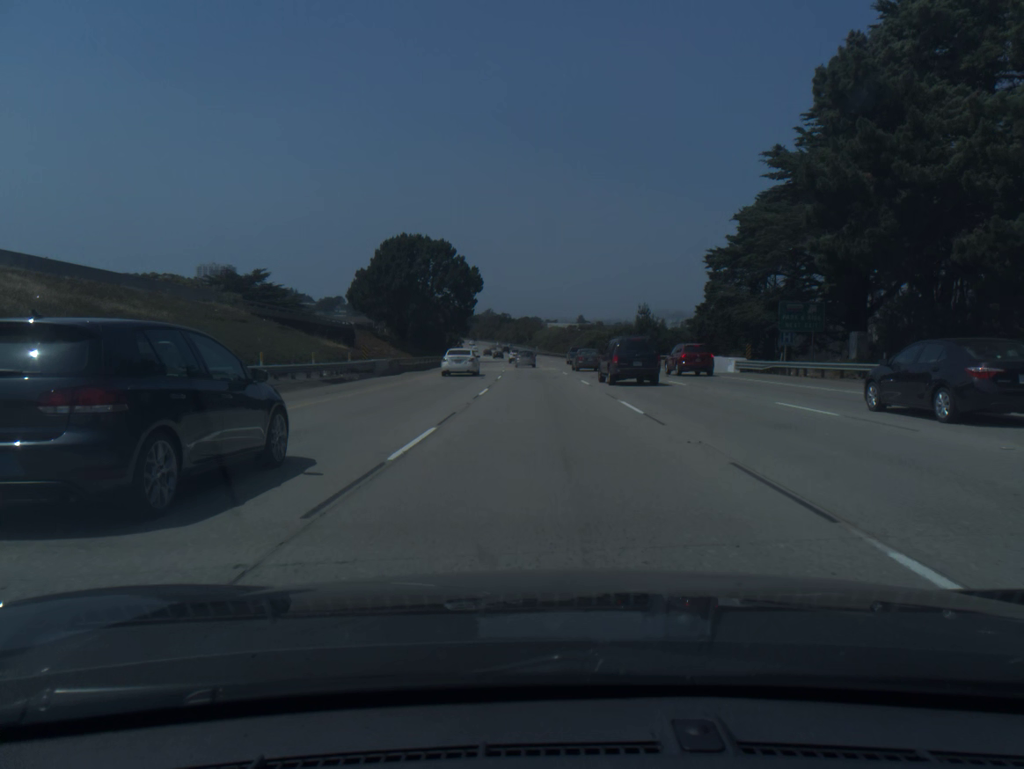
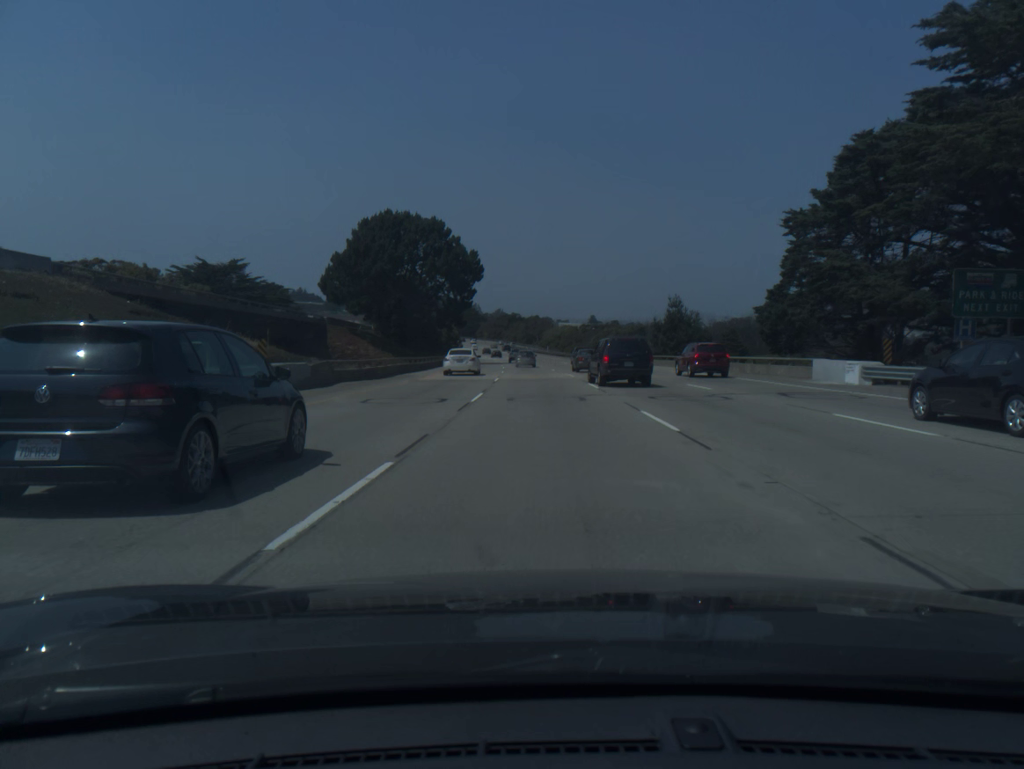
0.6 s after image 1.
(-0.1, +18.1) m; -1°
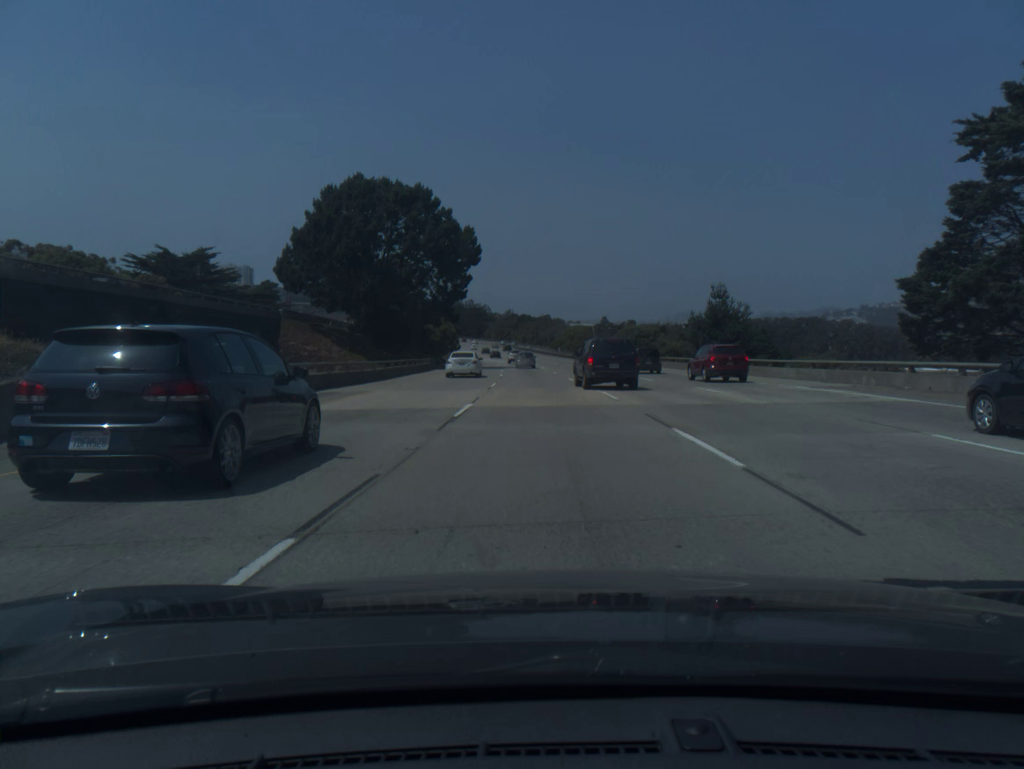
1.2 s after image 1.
(-0.1, +18.2) m; -1°
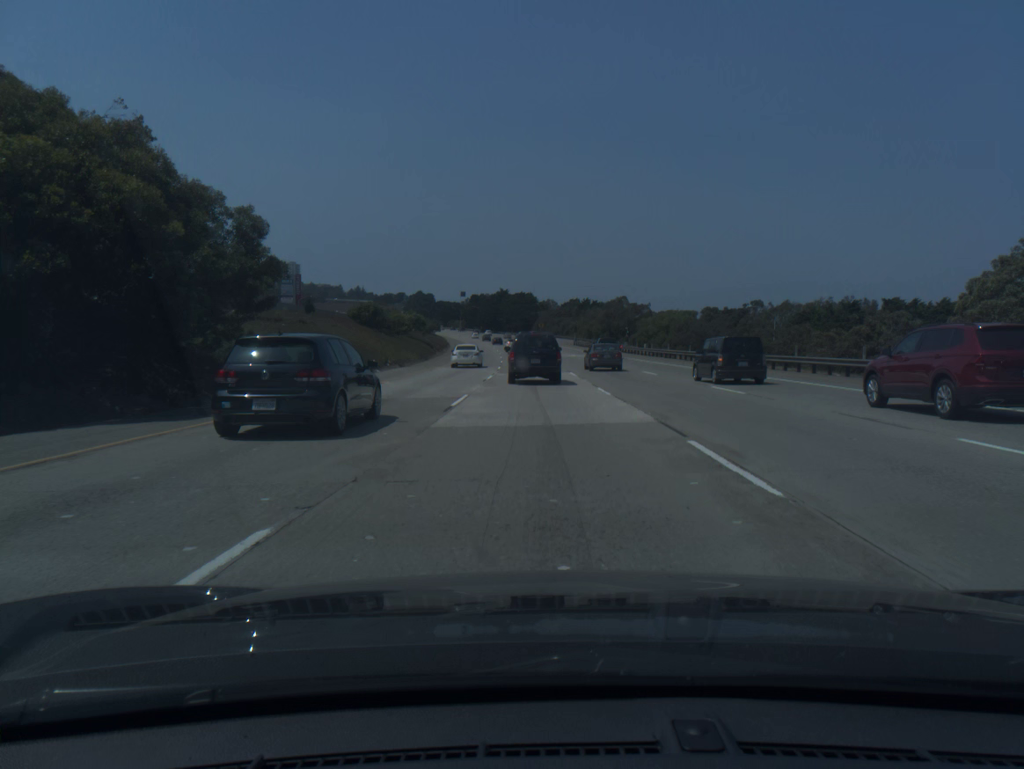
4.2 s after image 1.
(-3.1, +90.9) m; -4°
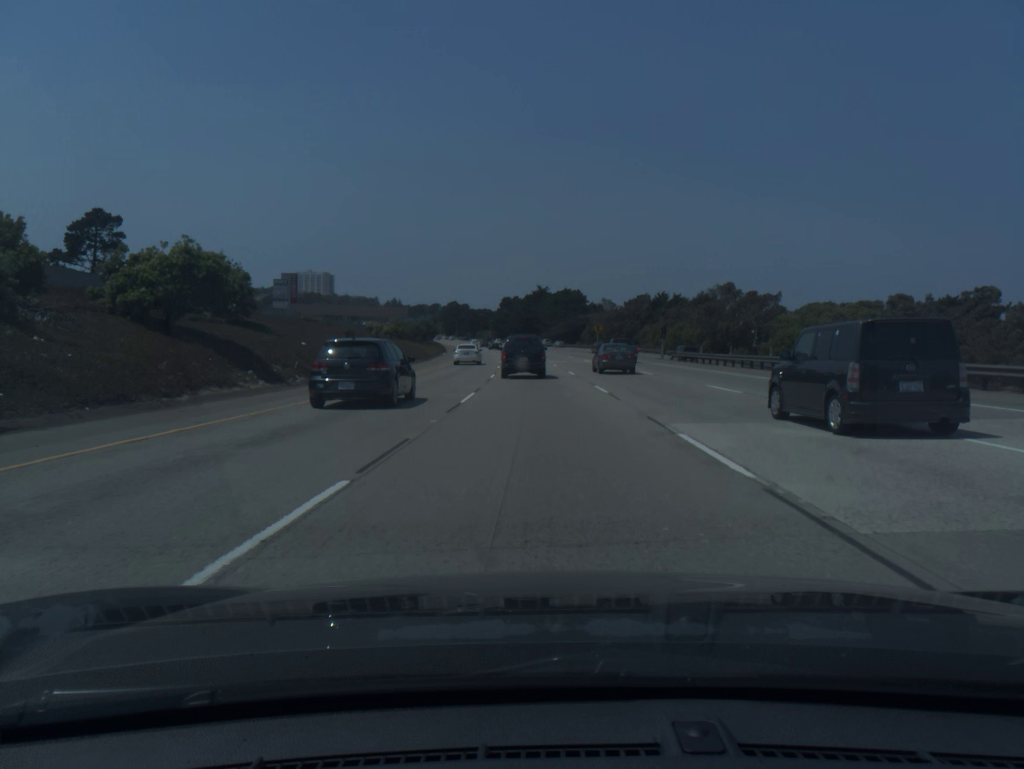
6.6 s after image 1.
(-2.1, +71.6) m; -3°
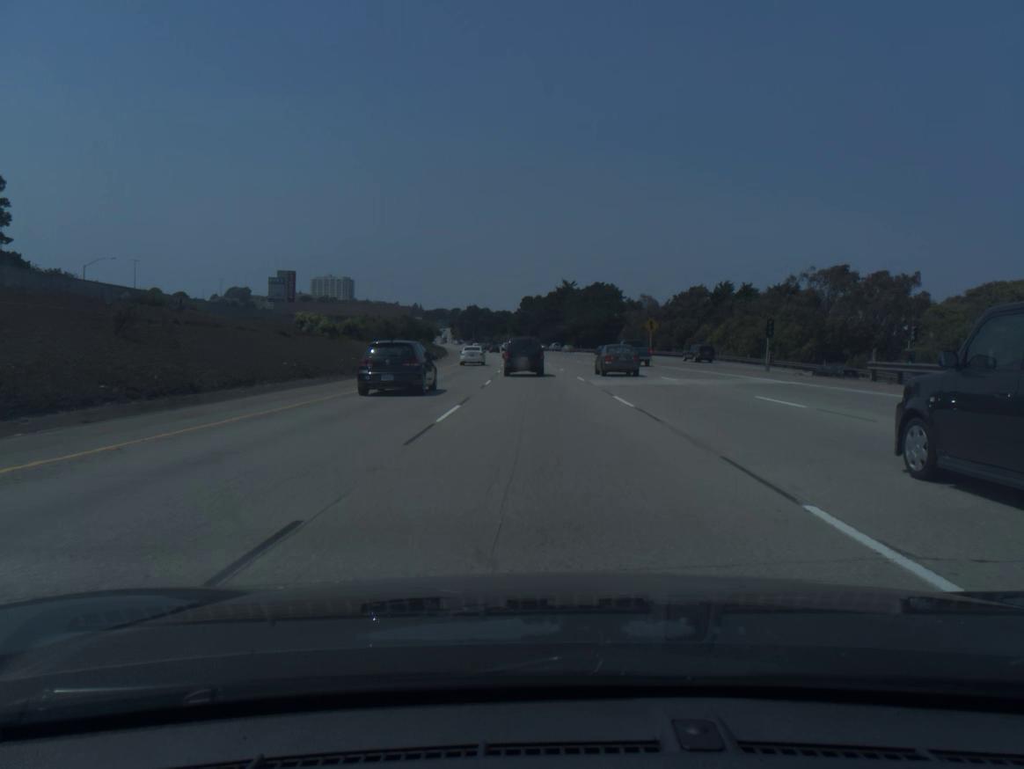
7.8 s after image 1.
(-0.5, +34.3) m; -2°
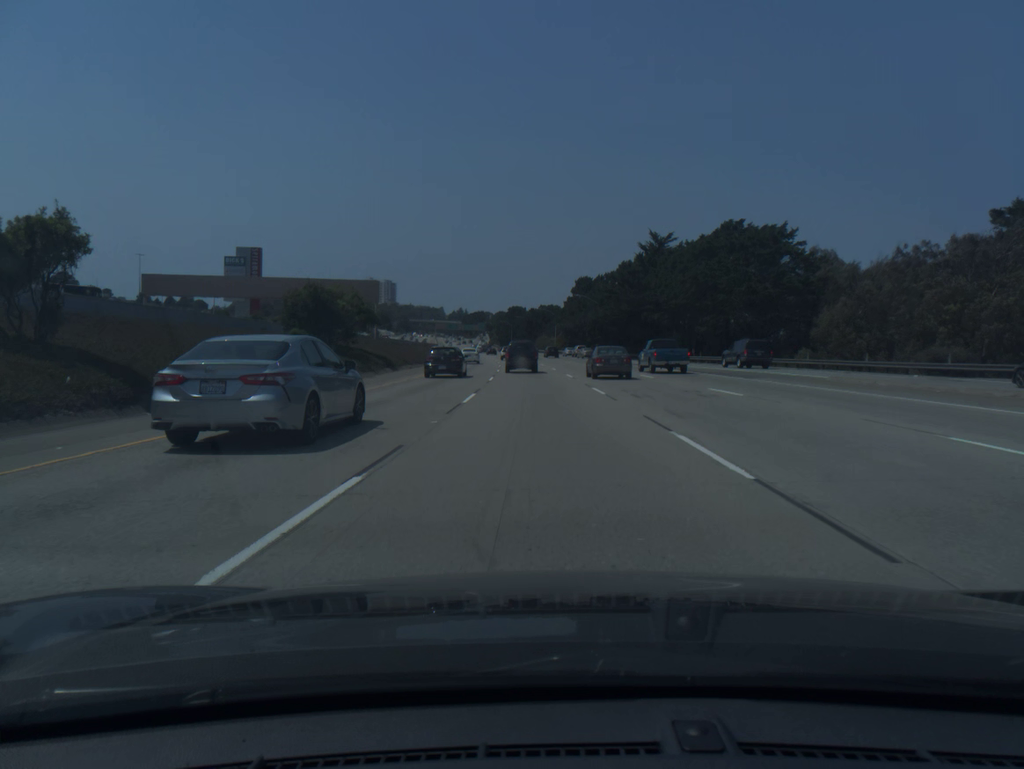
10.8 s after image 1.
(-2.6, +82.3) m; -4°
